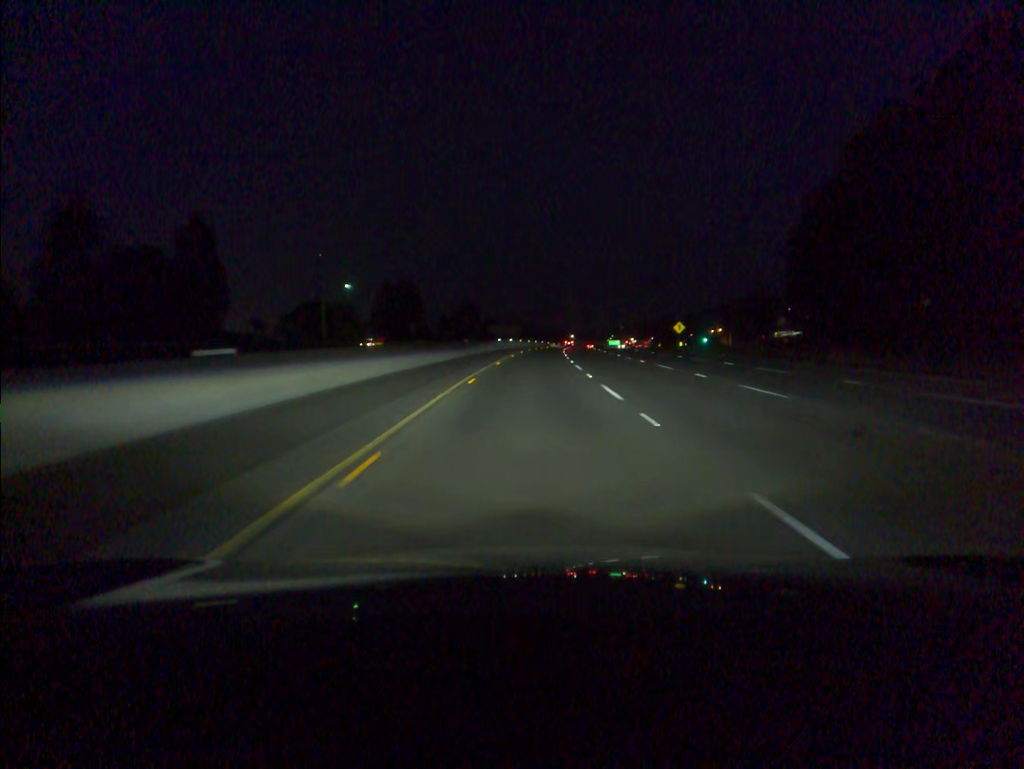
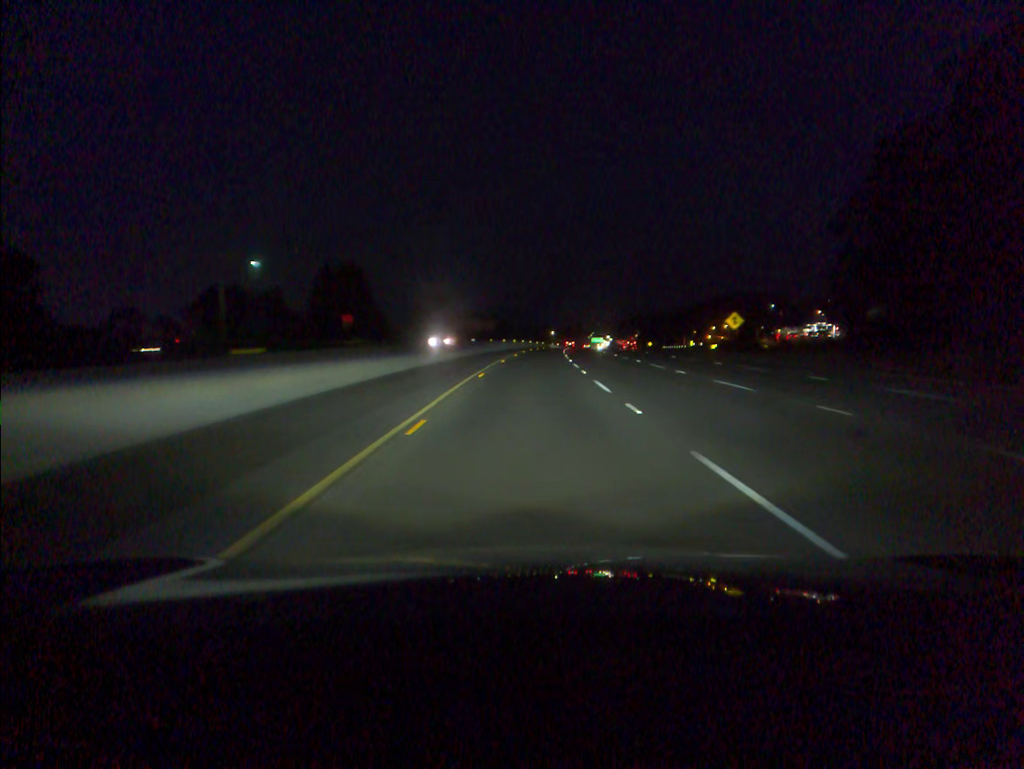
(+0.6, +40.3) m; +2°
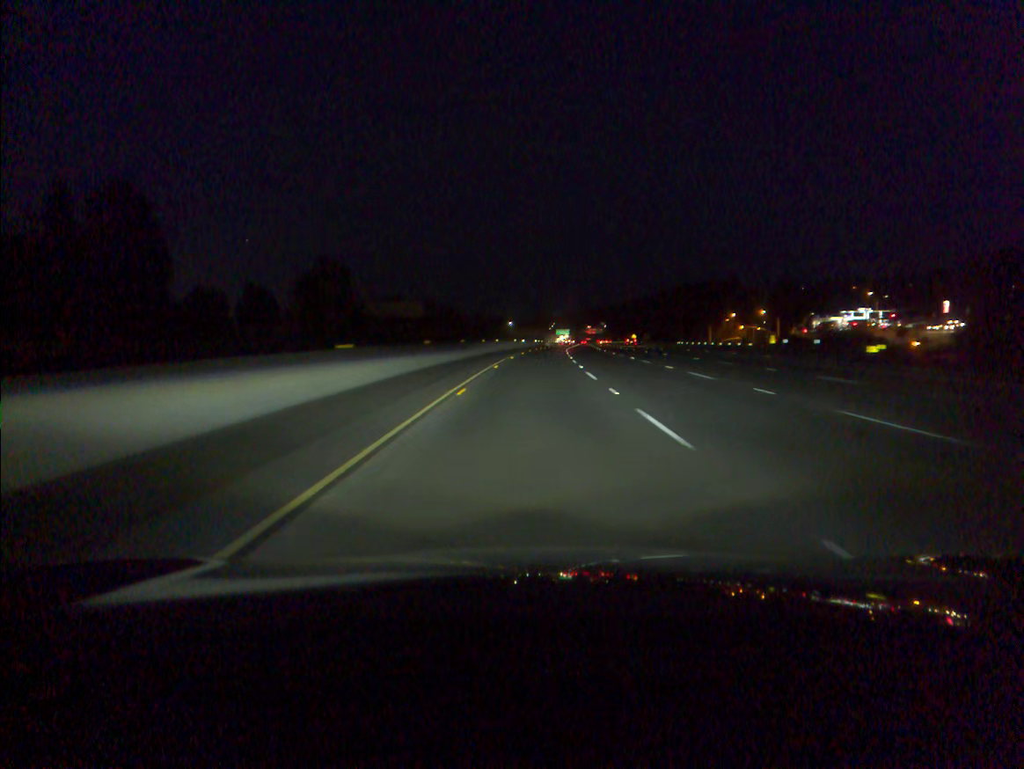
(+2.3, +80.7) m; +3°
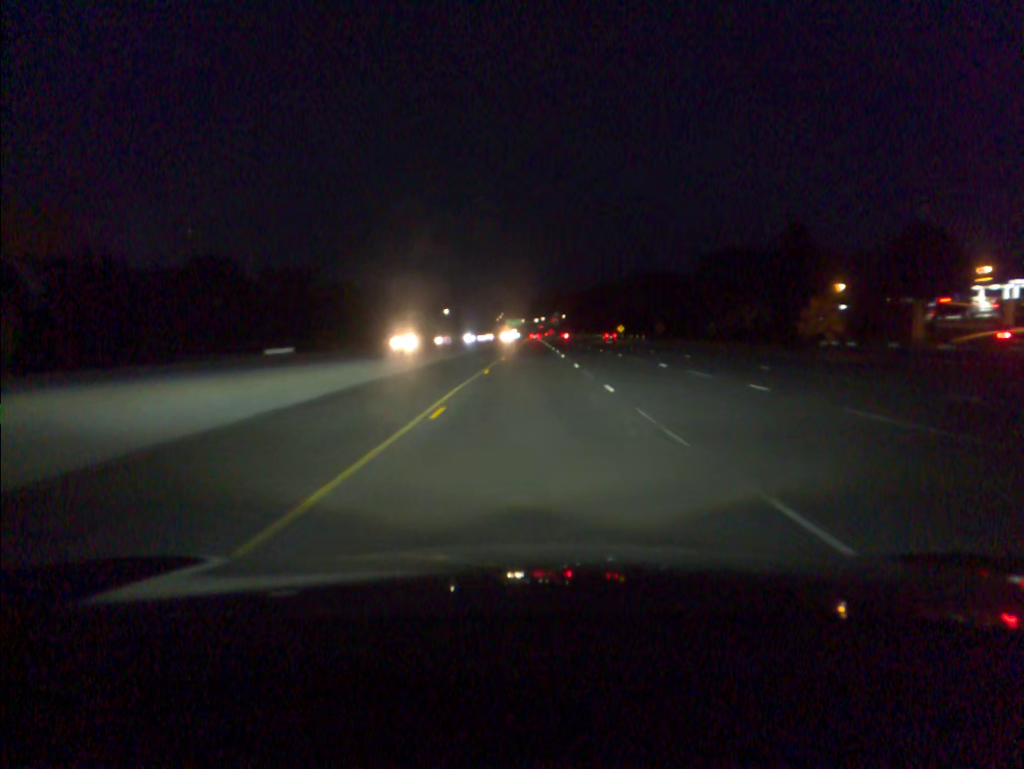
(+3.9, +100.8) m; +4°
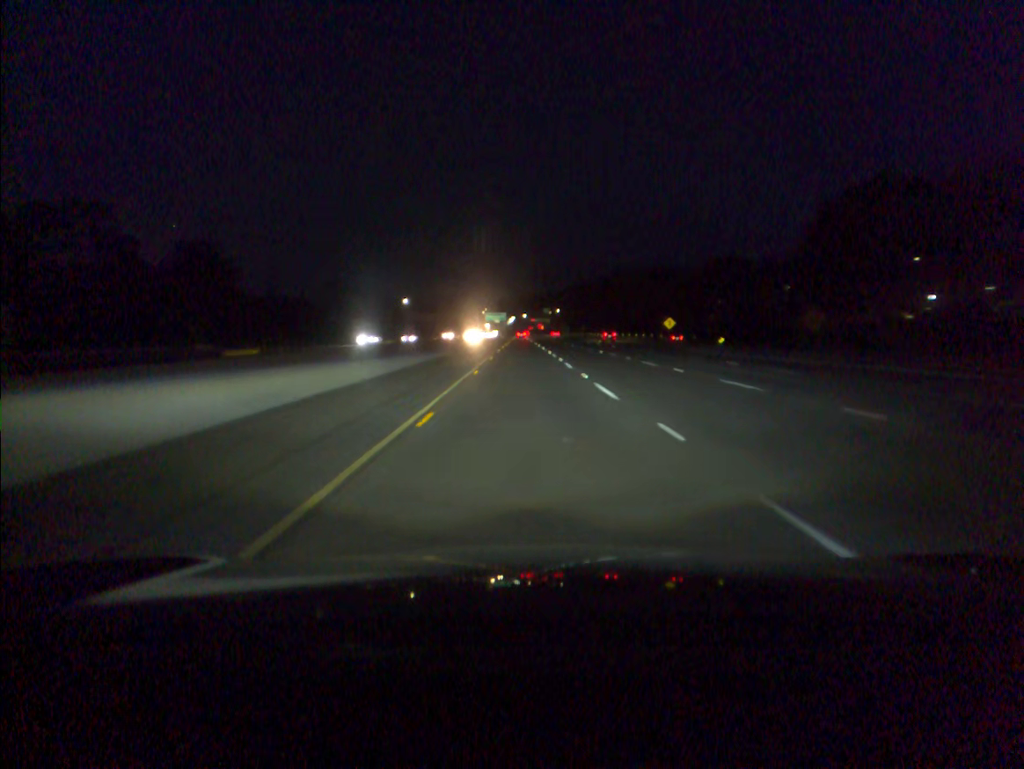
(+1.0, +80.4) m; +1°
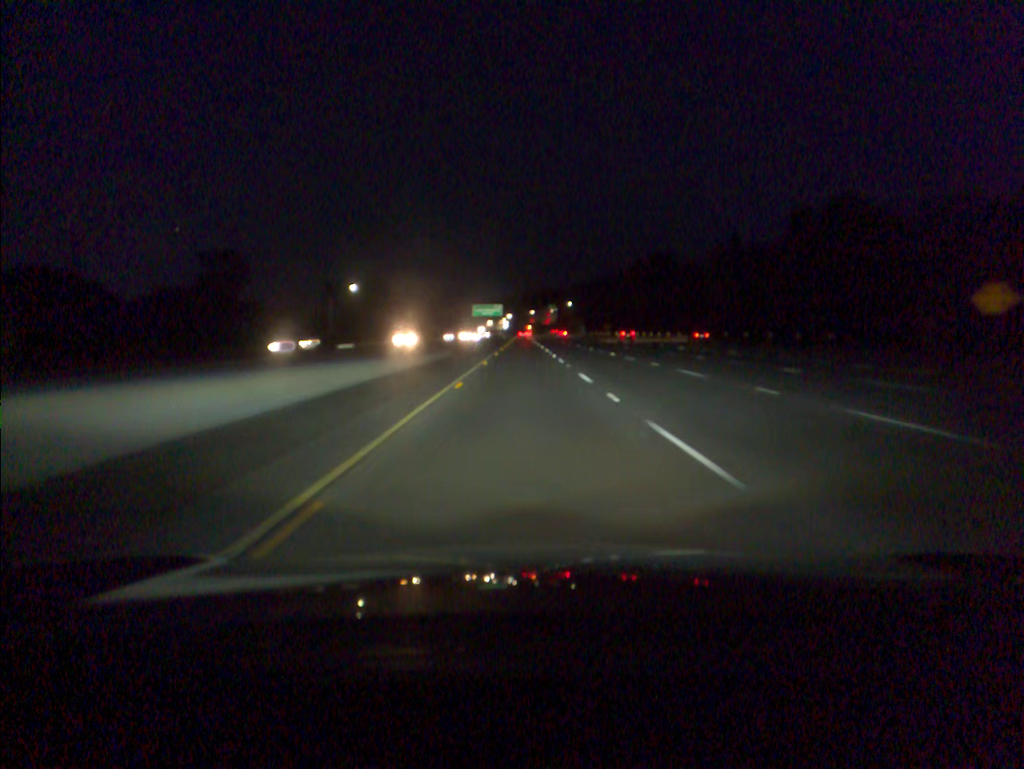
(-0.2, +79.8) m; 0°
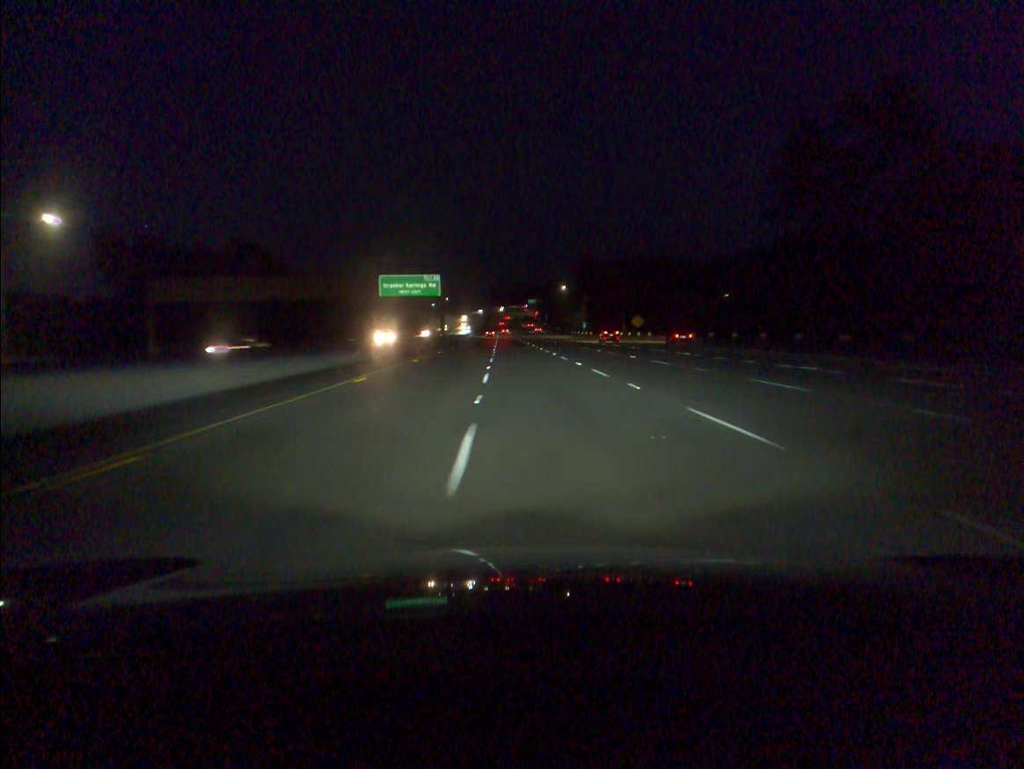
(+2.1, +99.8) m; +2°
